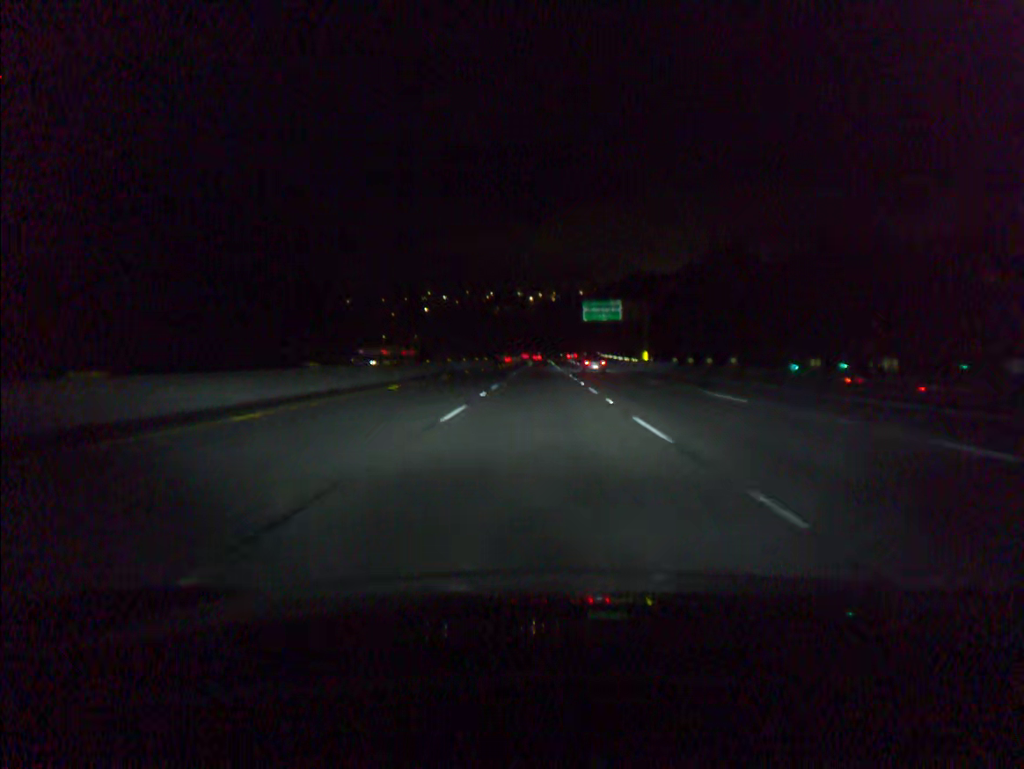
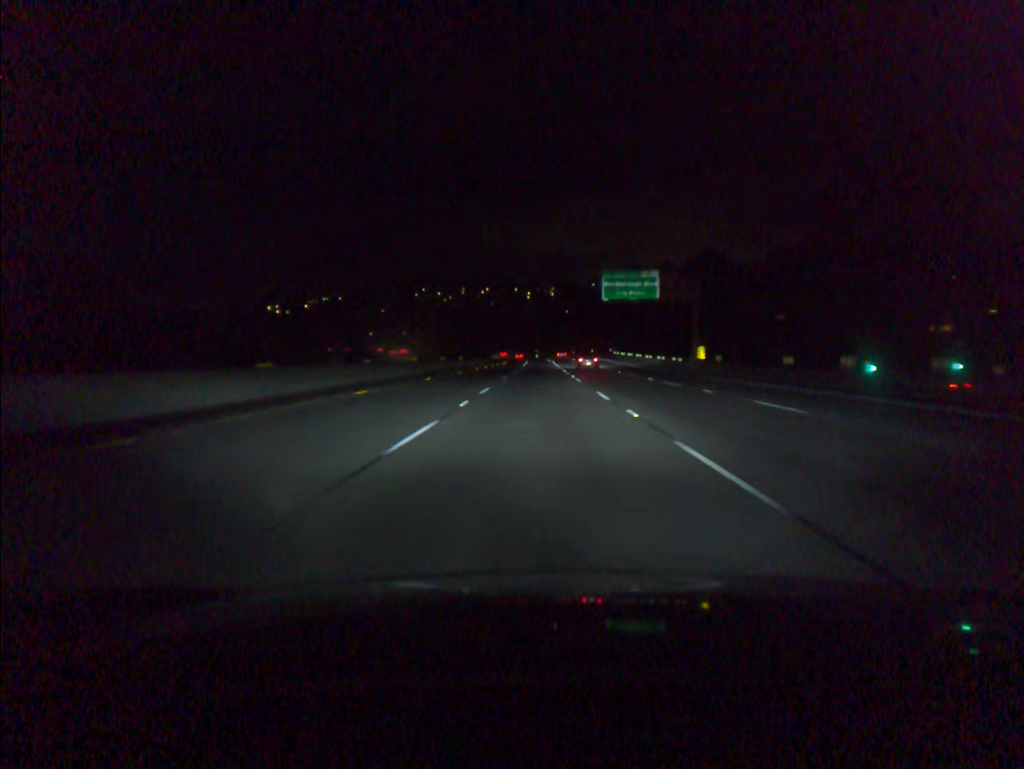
(+0.1, +34.1) m; 0°
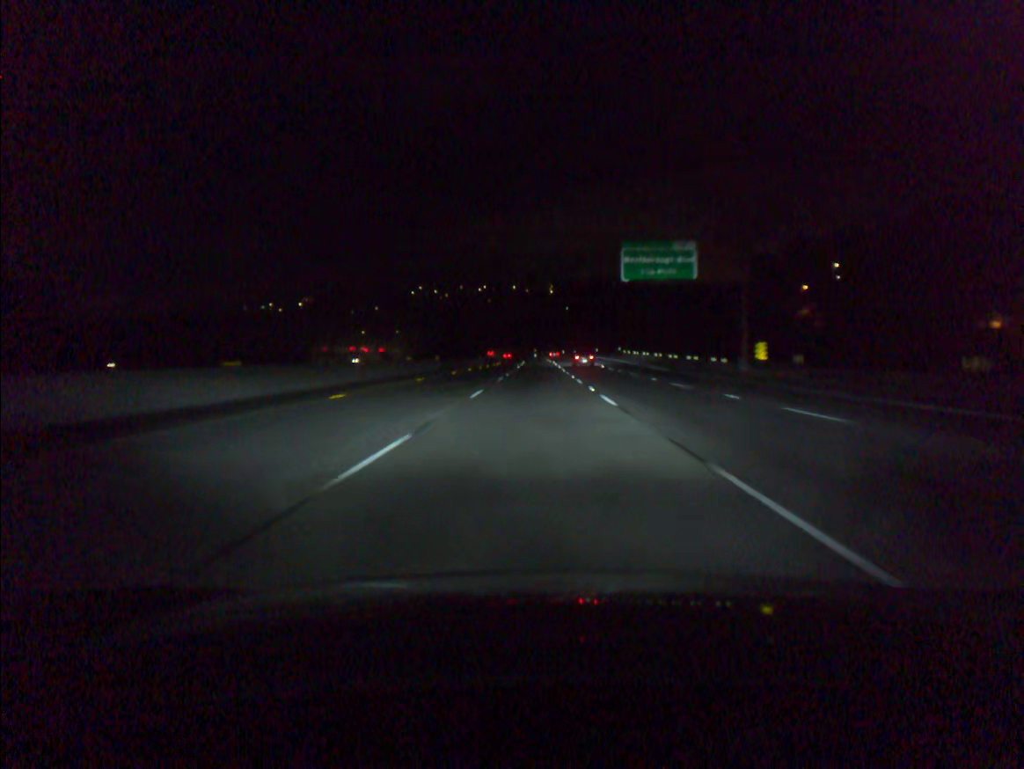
(0.0, +17.1) m; 0°
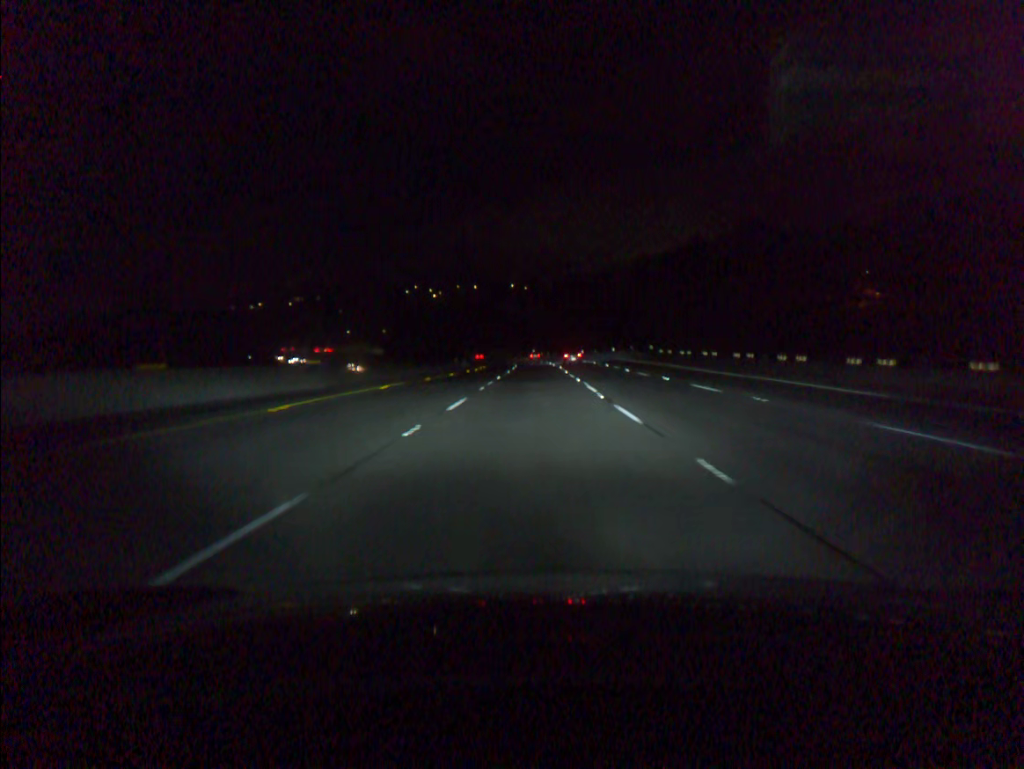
(0.0, +34.1) m; 0°
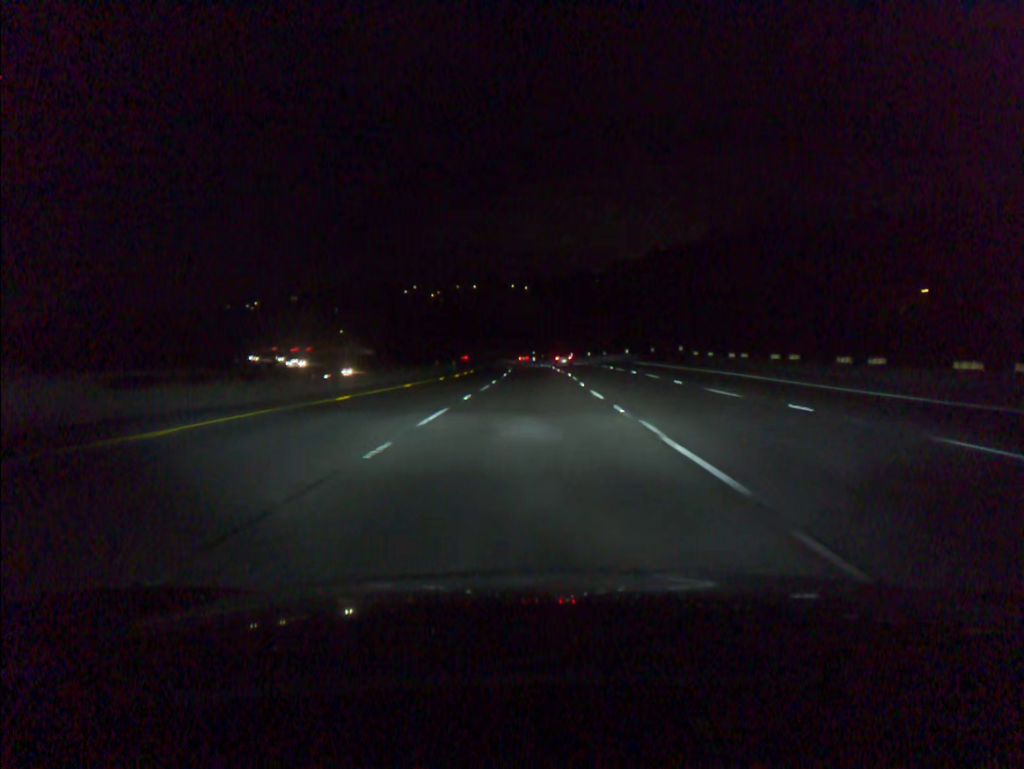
(0.0, +17.0) m; 0°
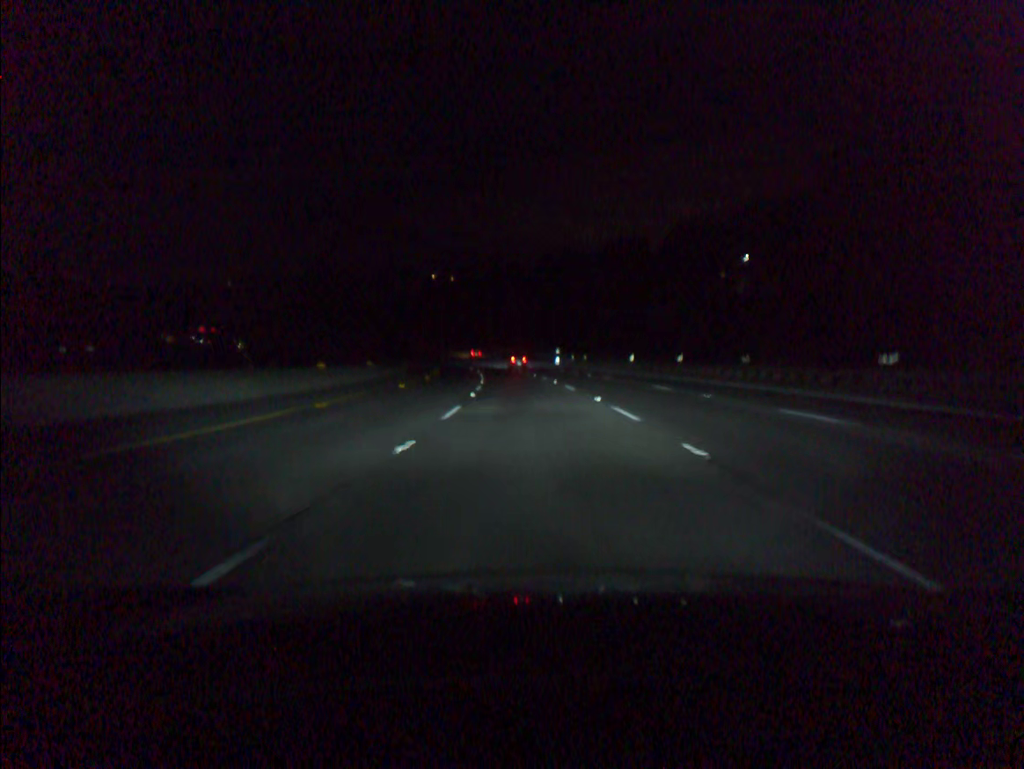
(-0.8, +67.9) m; -2°
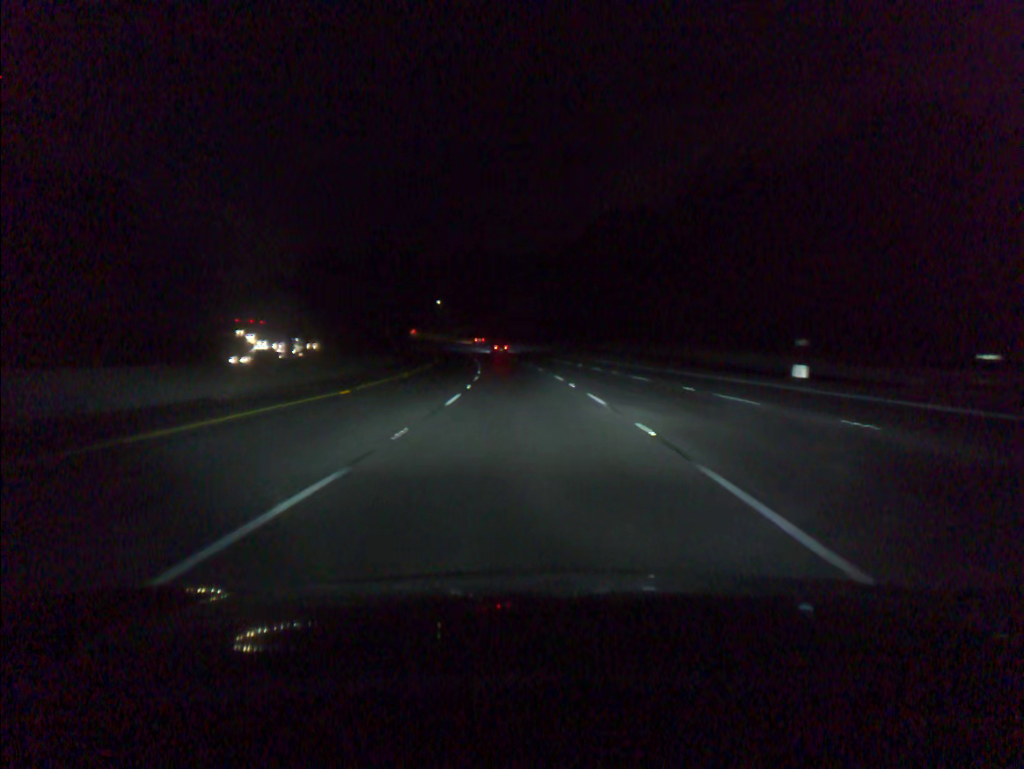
(-5.3, +84.5) m; -8°
